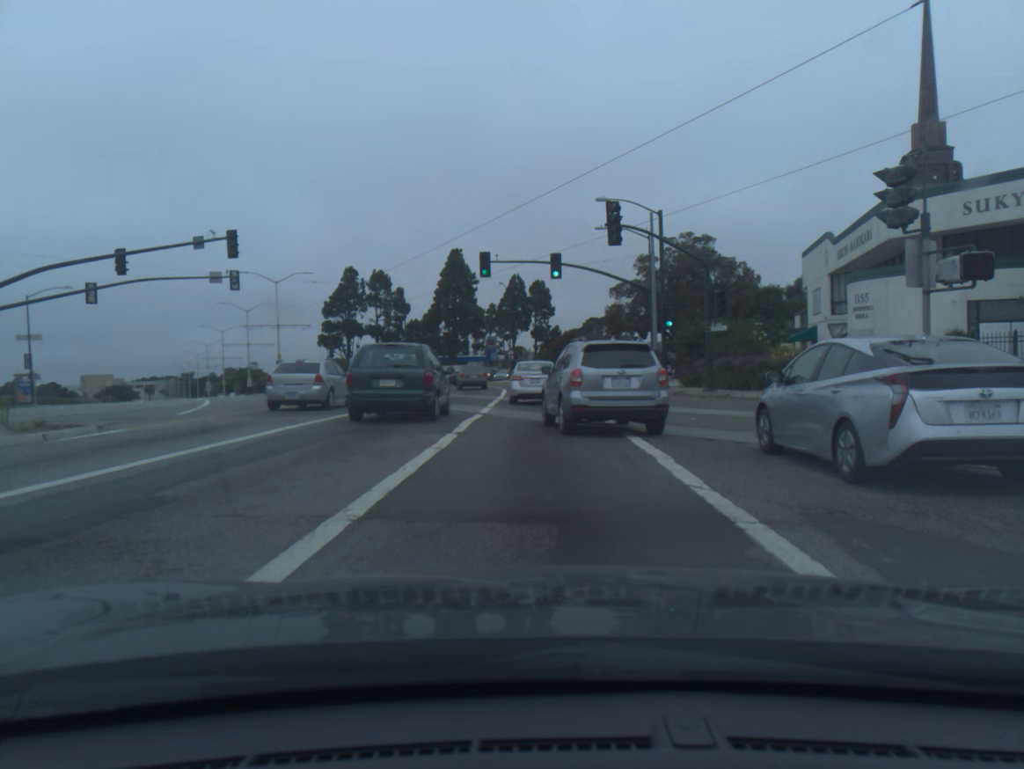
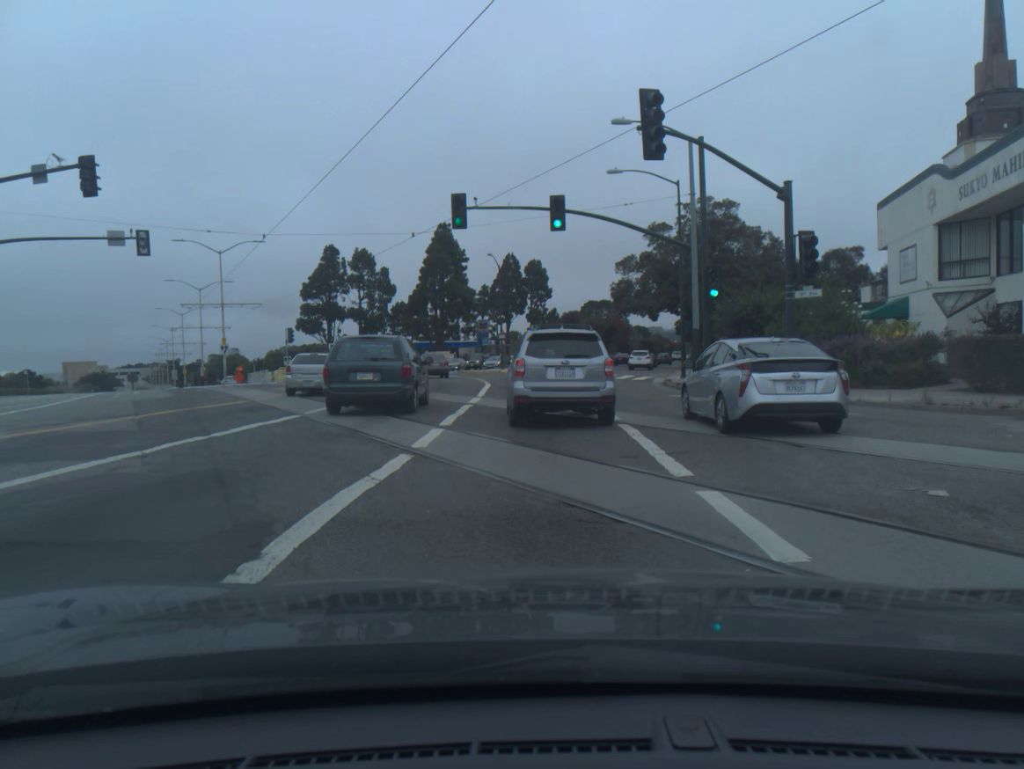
(0.0, +11.0) m; 0°
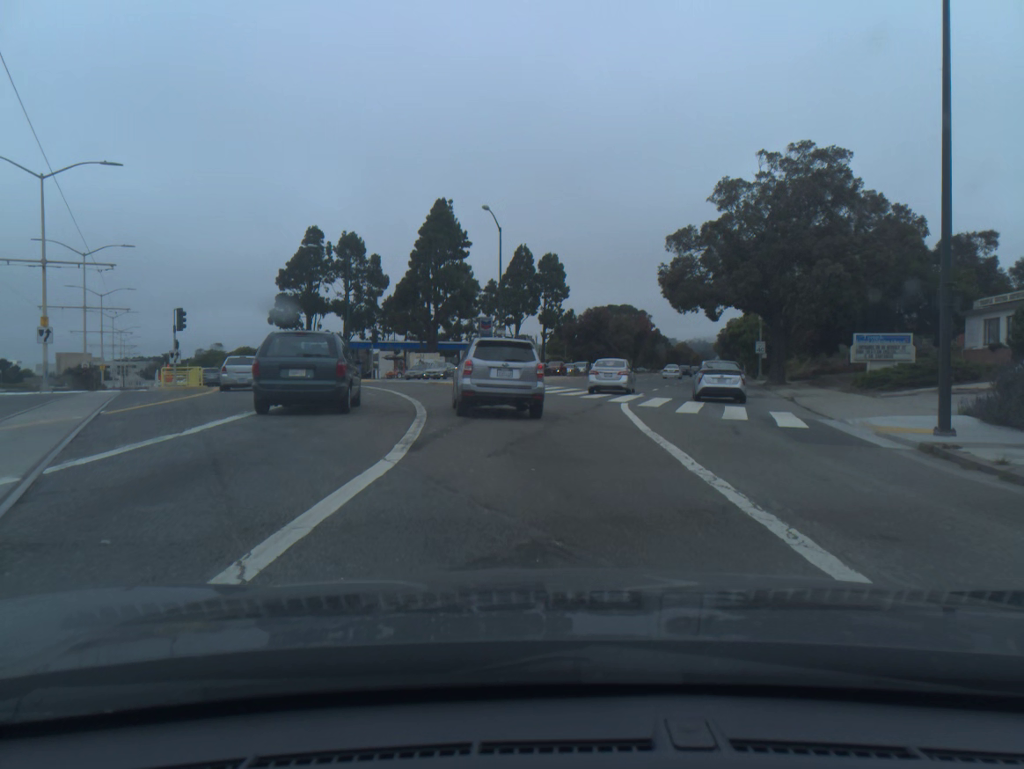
(-0.3, +23.0) m; -1°
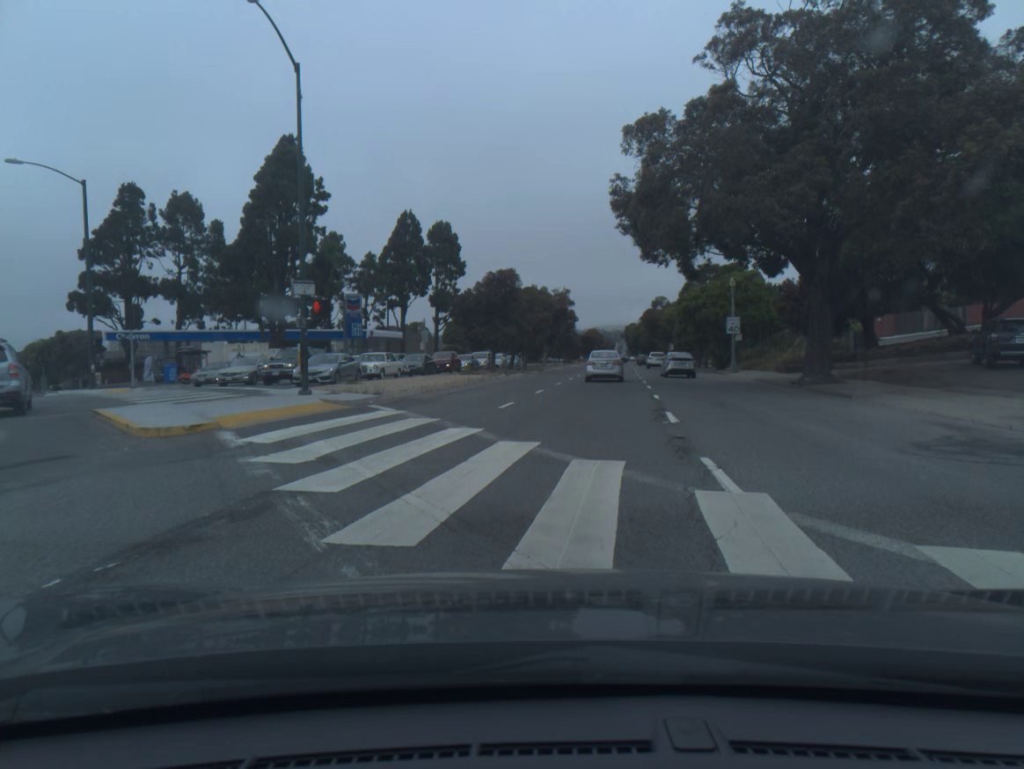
(+1.5, +24.7) m; +7°
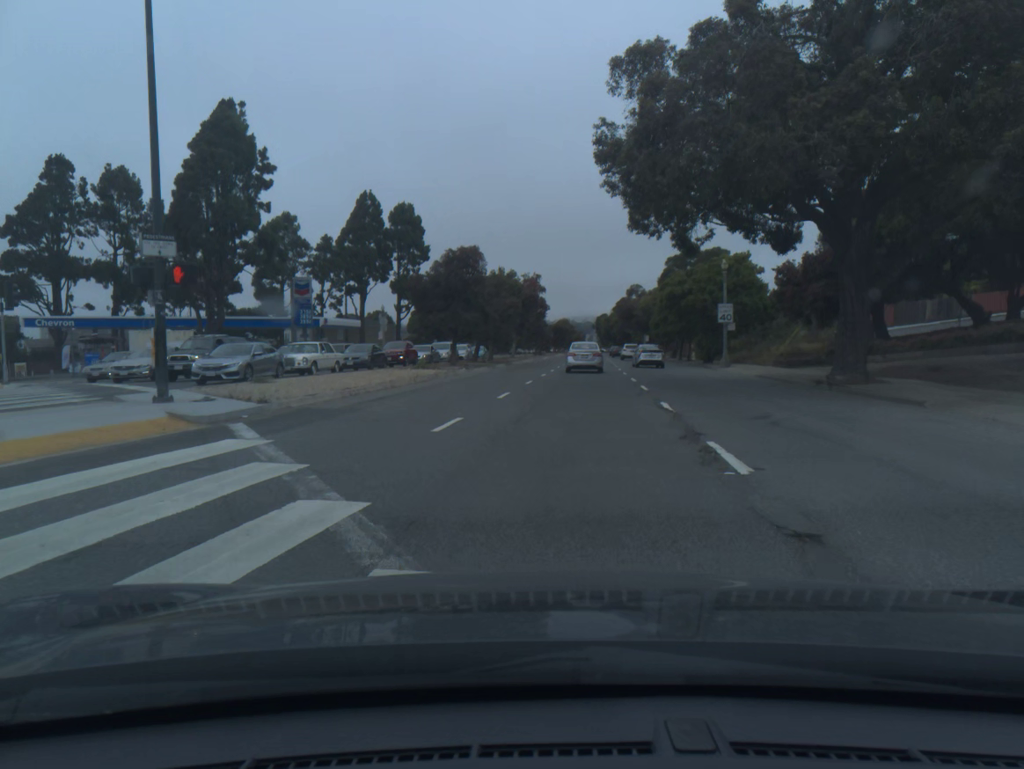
(+0.1, +6.7) m; +2°
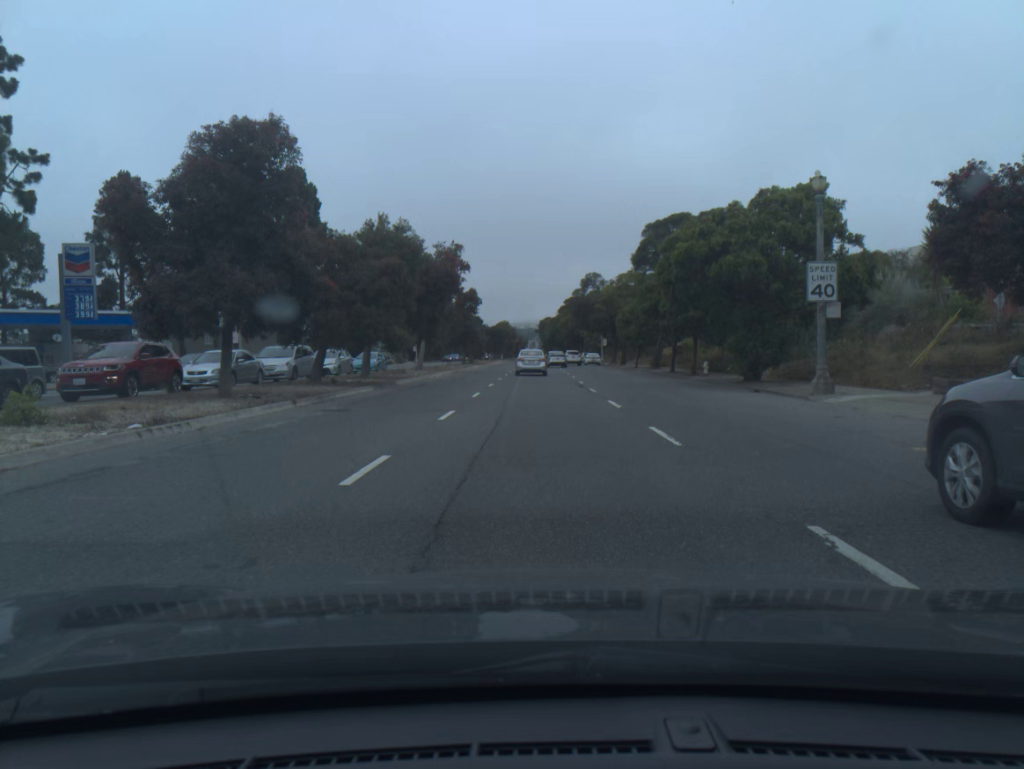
(+1.2, +26.1) m; +4°
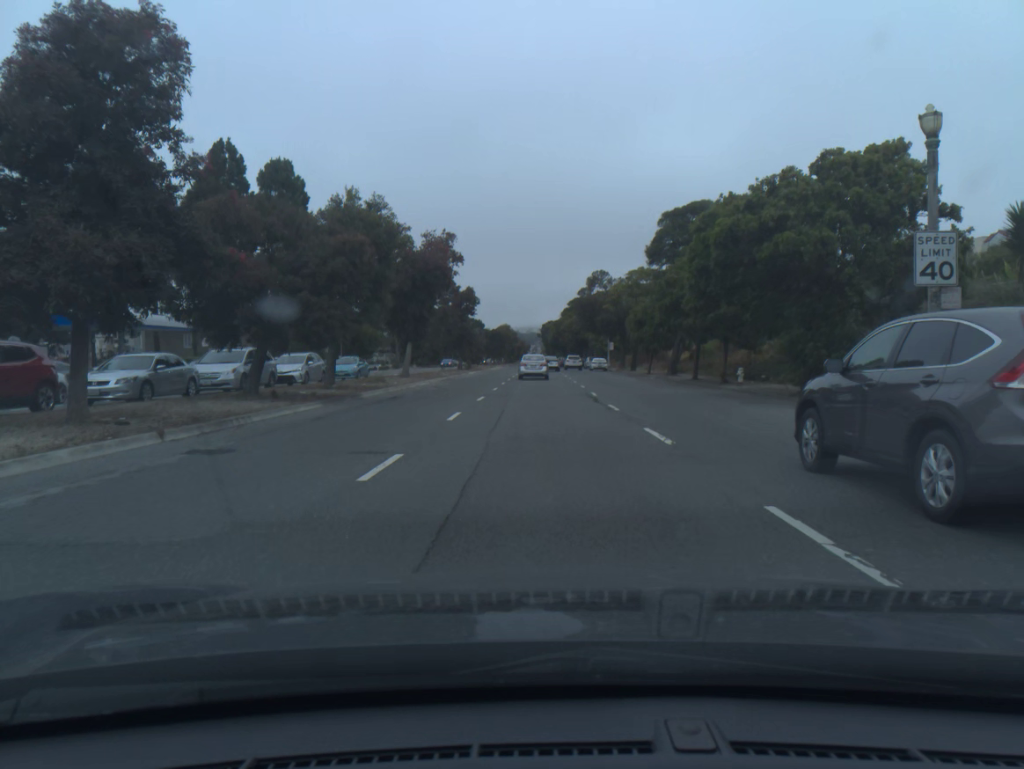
(0.0, +6.5) m; 0°
